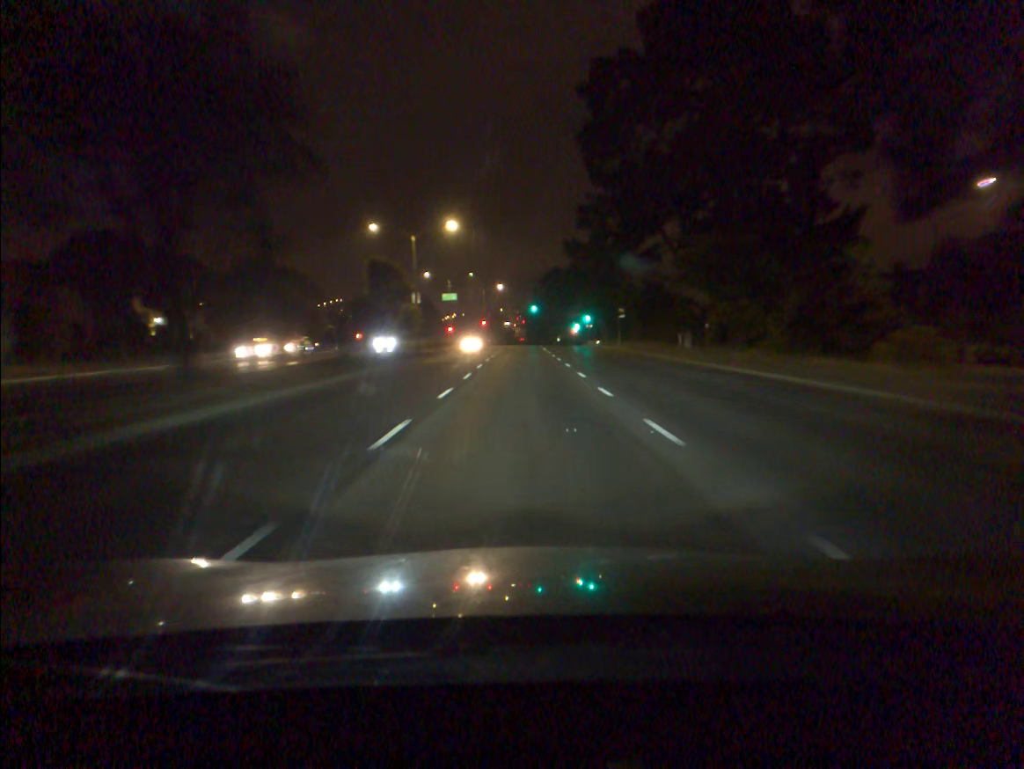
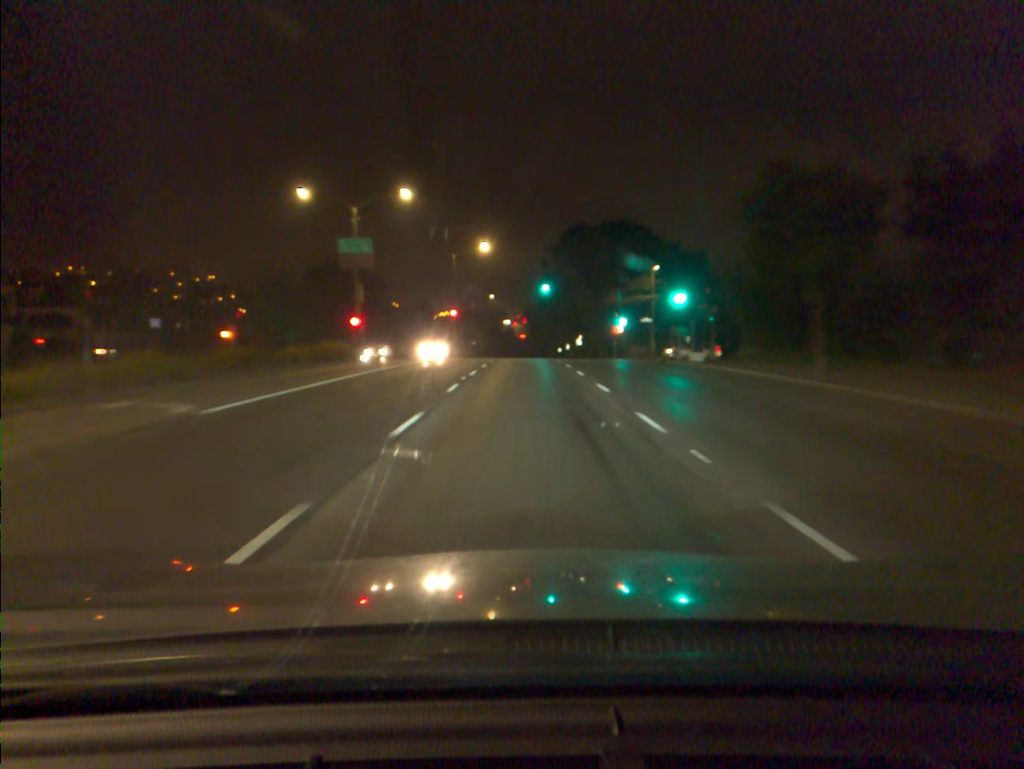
(-0.2, +56.8) m; 0°
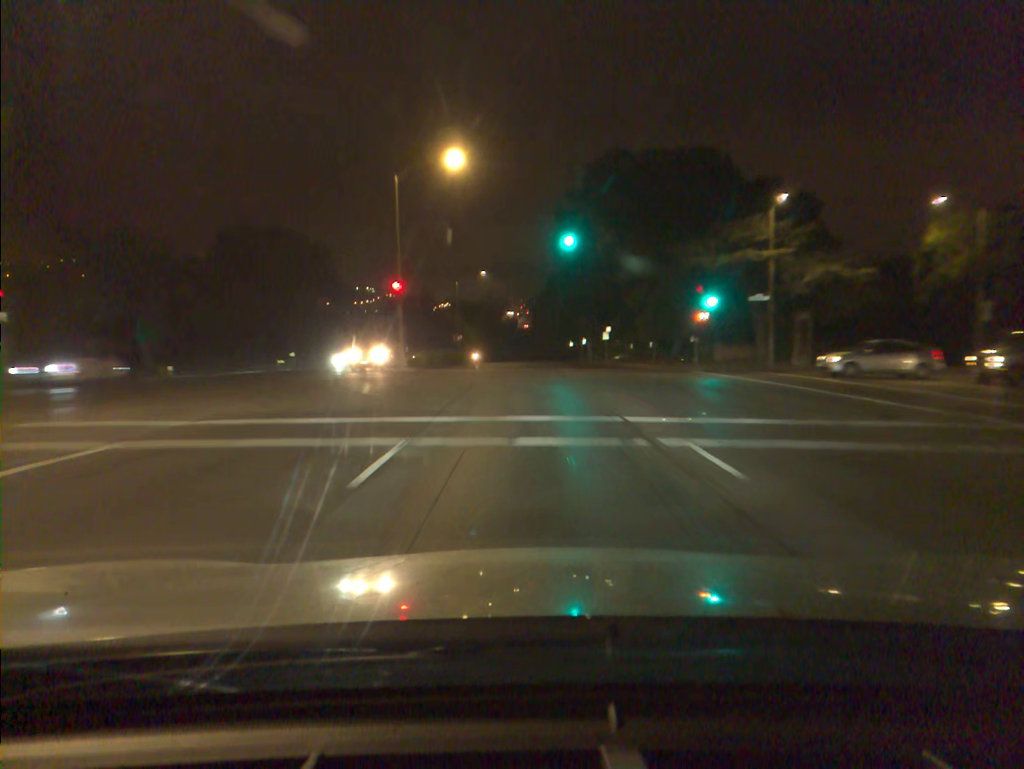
(0.0, +34.0) m; 0°
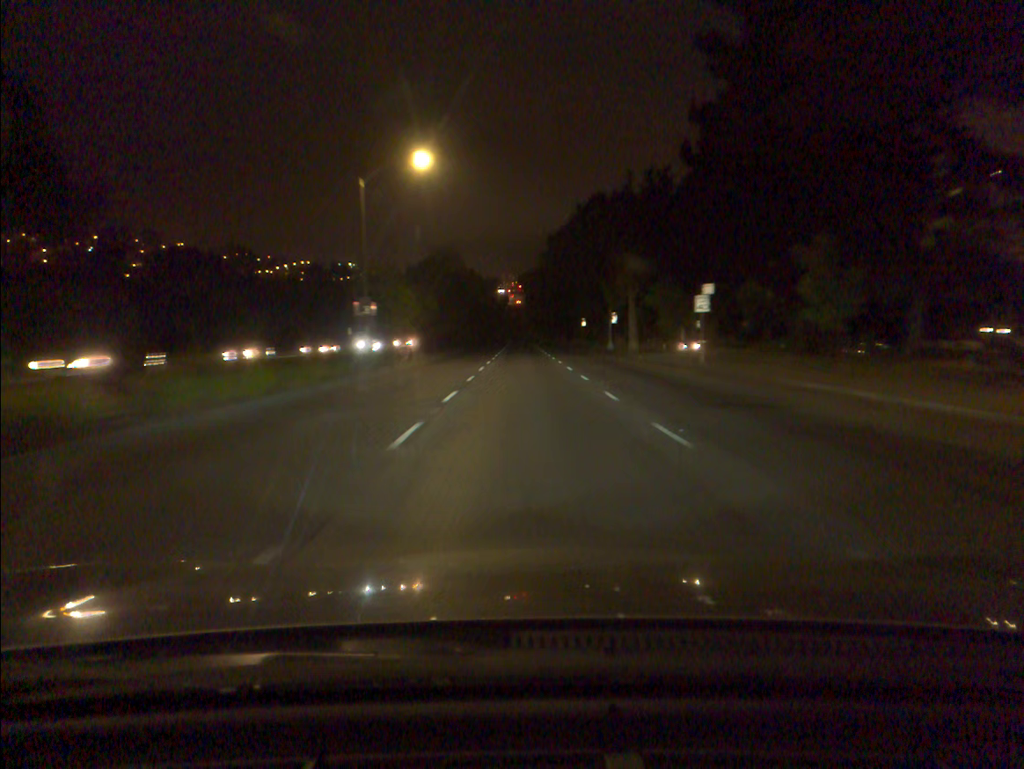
(+0.1, +45.7) m; +1°
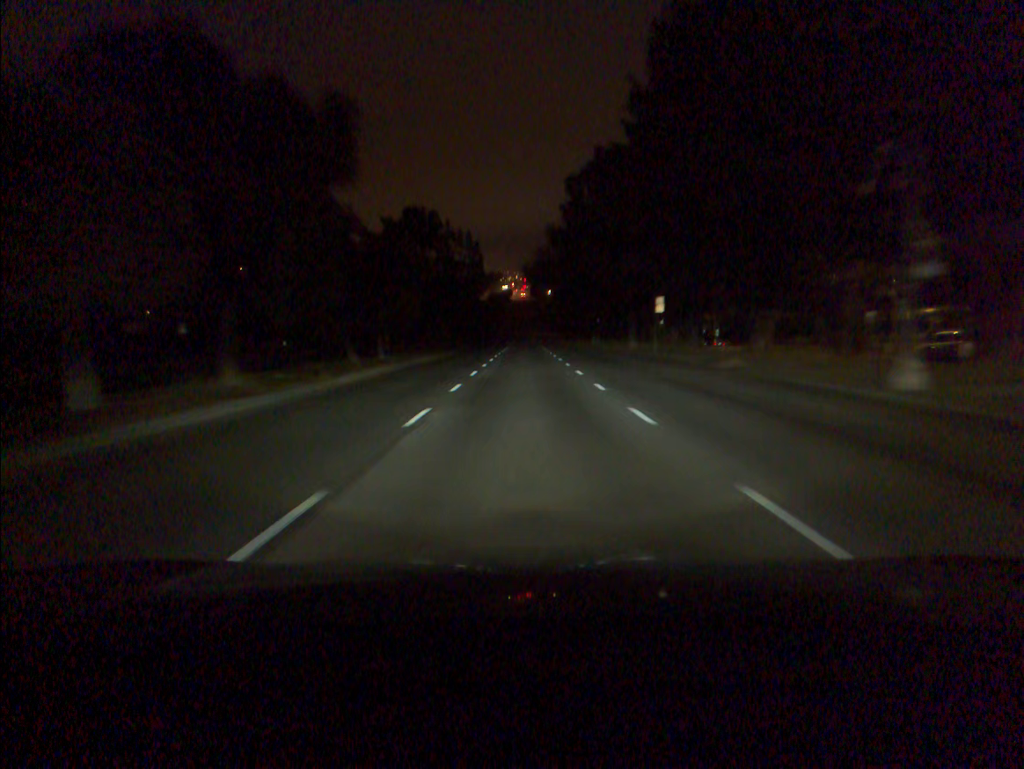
(-0.1, +56.8) m; 0°
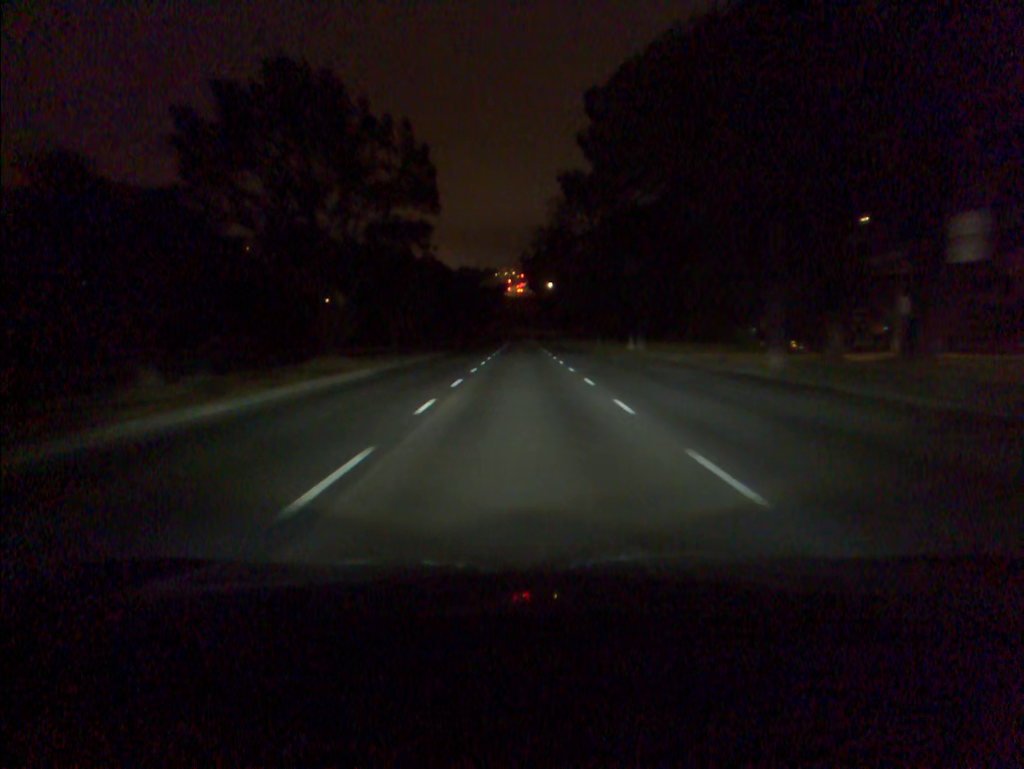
(0.0, +34.7) m; 0°
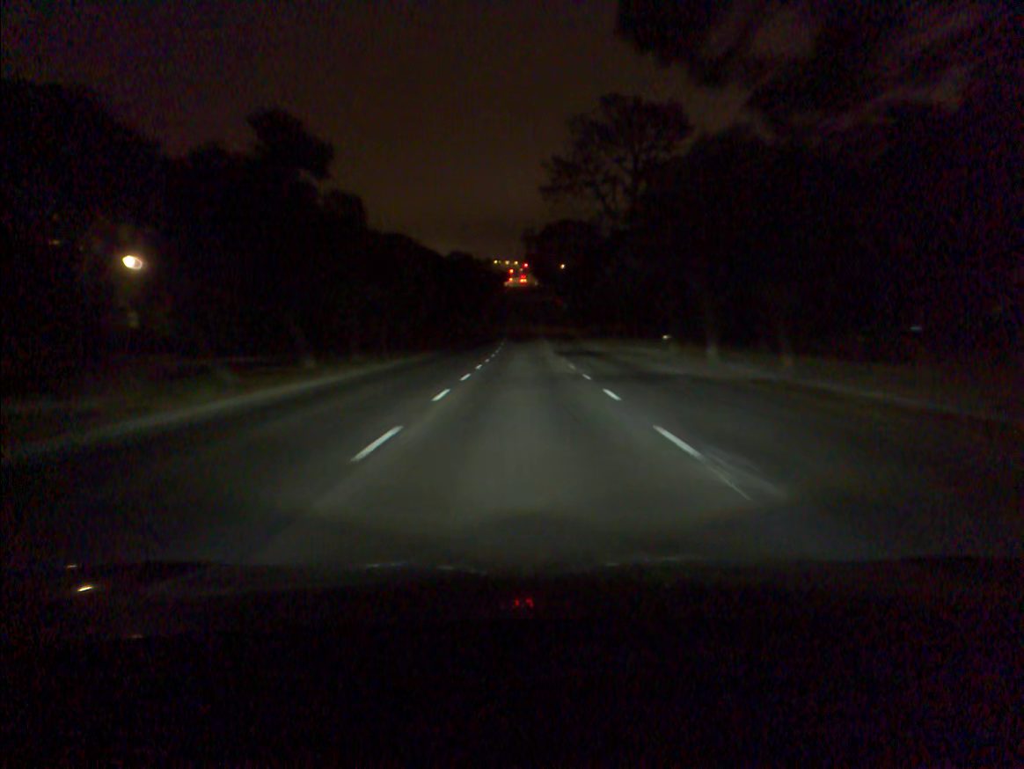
(0.0, +48.5) m; 0°
